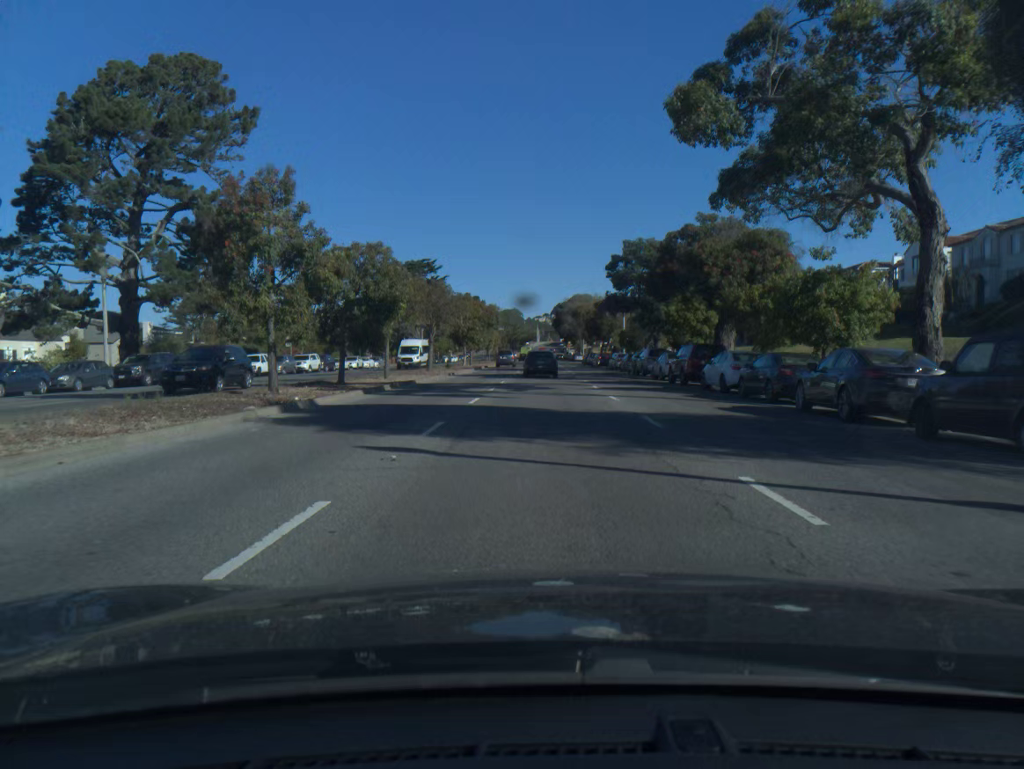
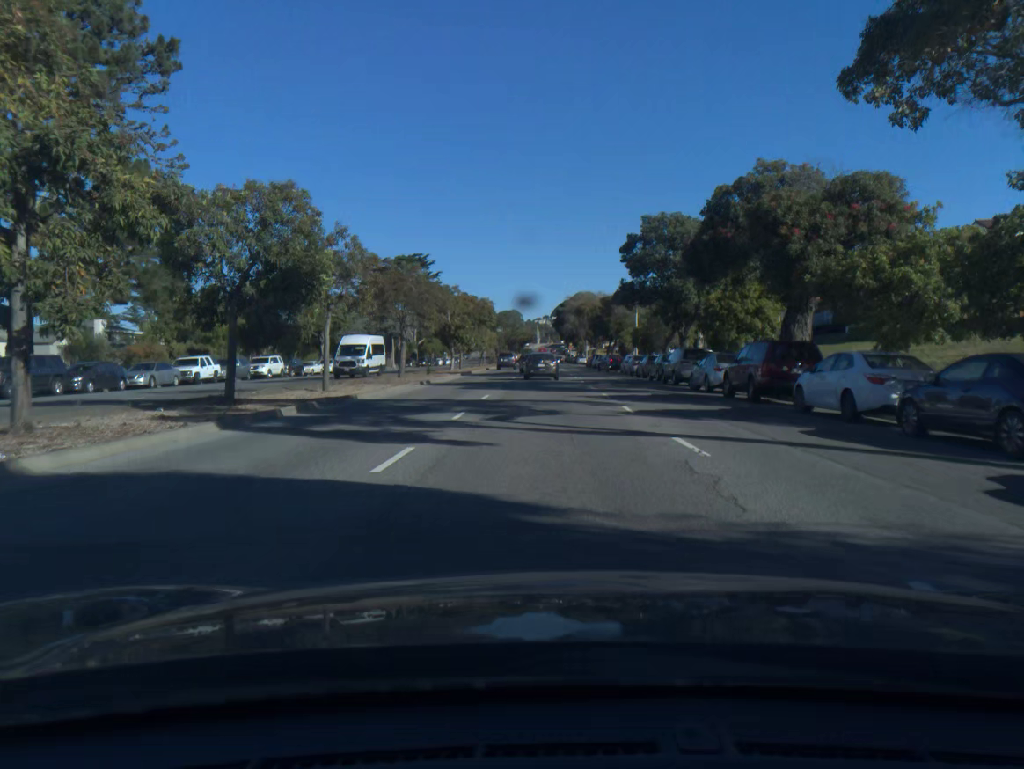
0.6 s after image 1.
(0.0, +10.8) m; 0°
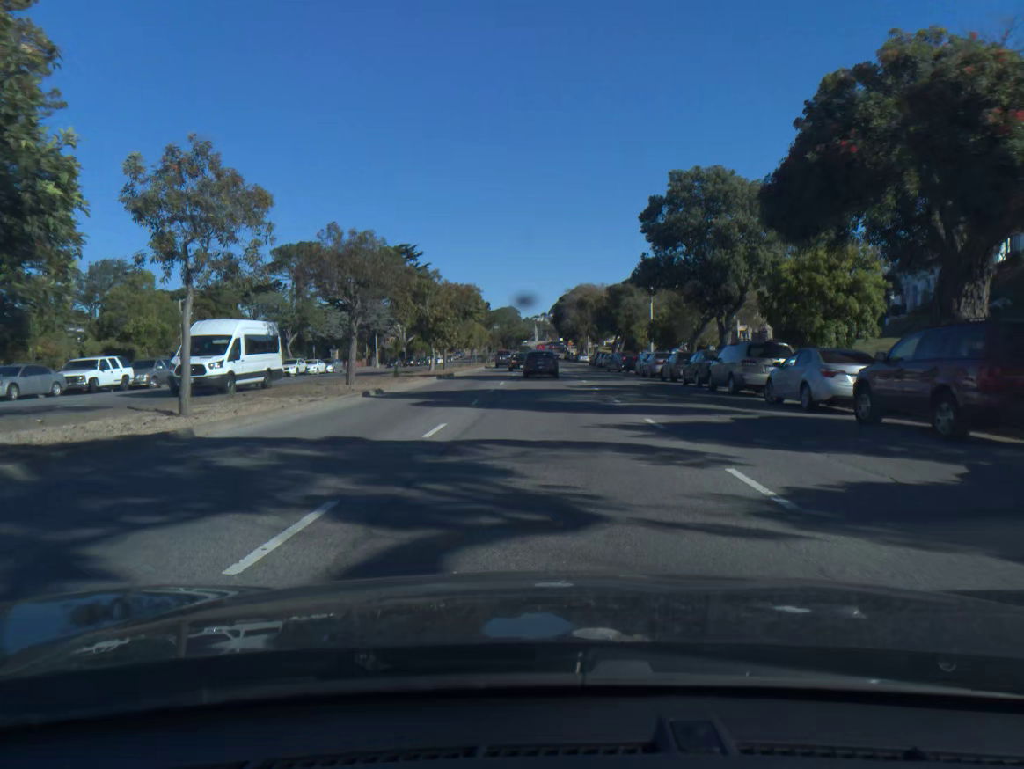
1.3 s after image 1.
(0.0, +10.7) m; 0°
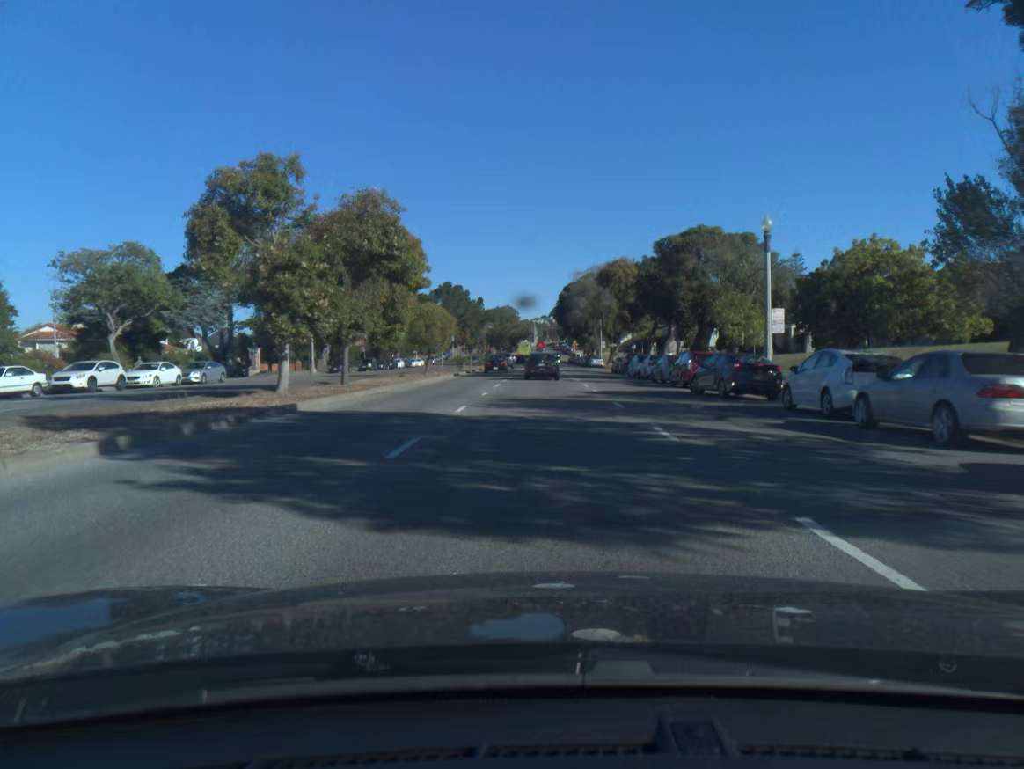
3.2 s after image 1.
(+0.1, +31.0) m; 0°
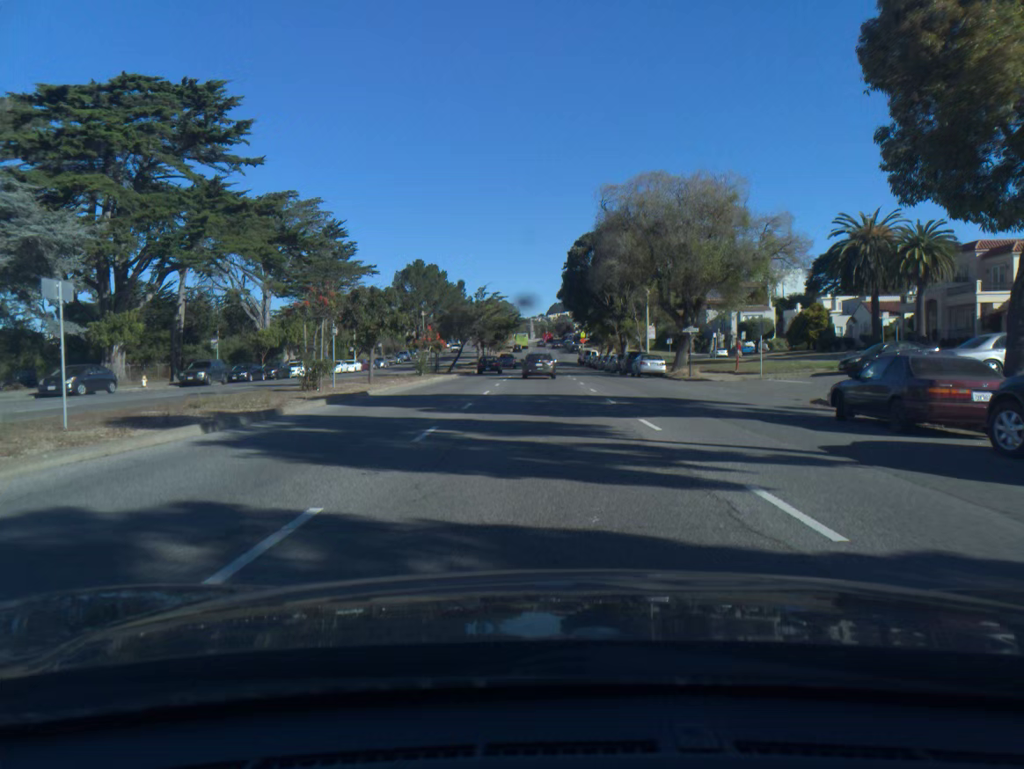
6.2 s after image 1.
(-0.1, +49.2) m; 0°
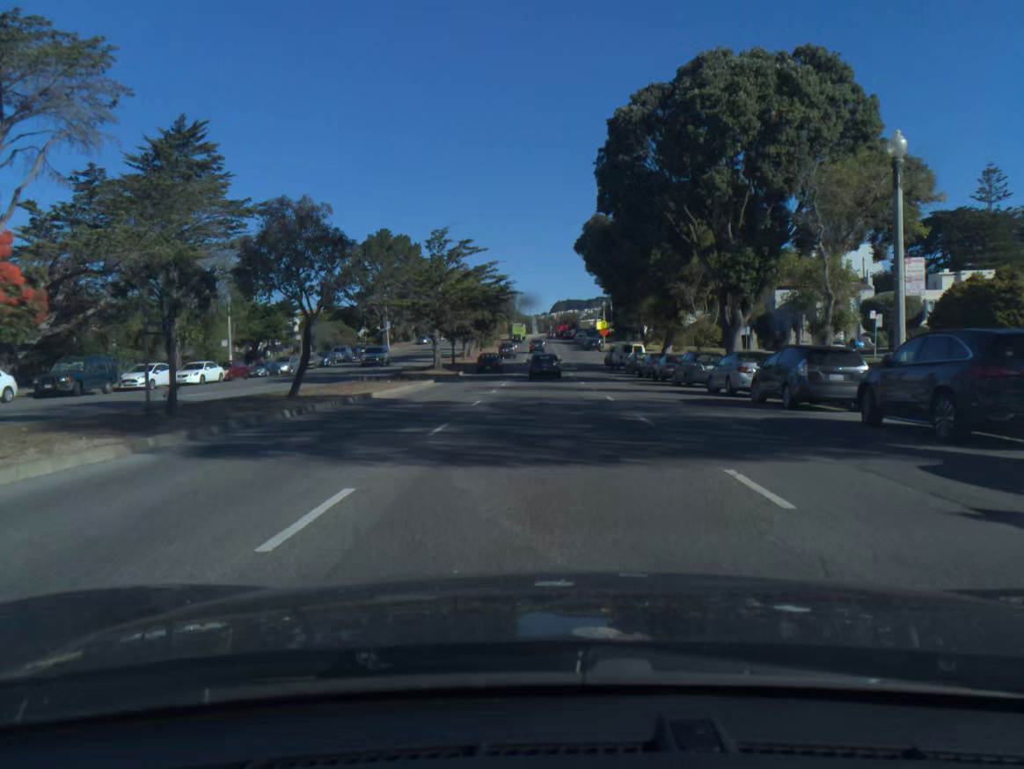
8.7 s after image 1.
(-0.2, +42.0) m; 0°
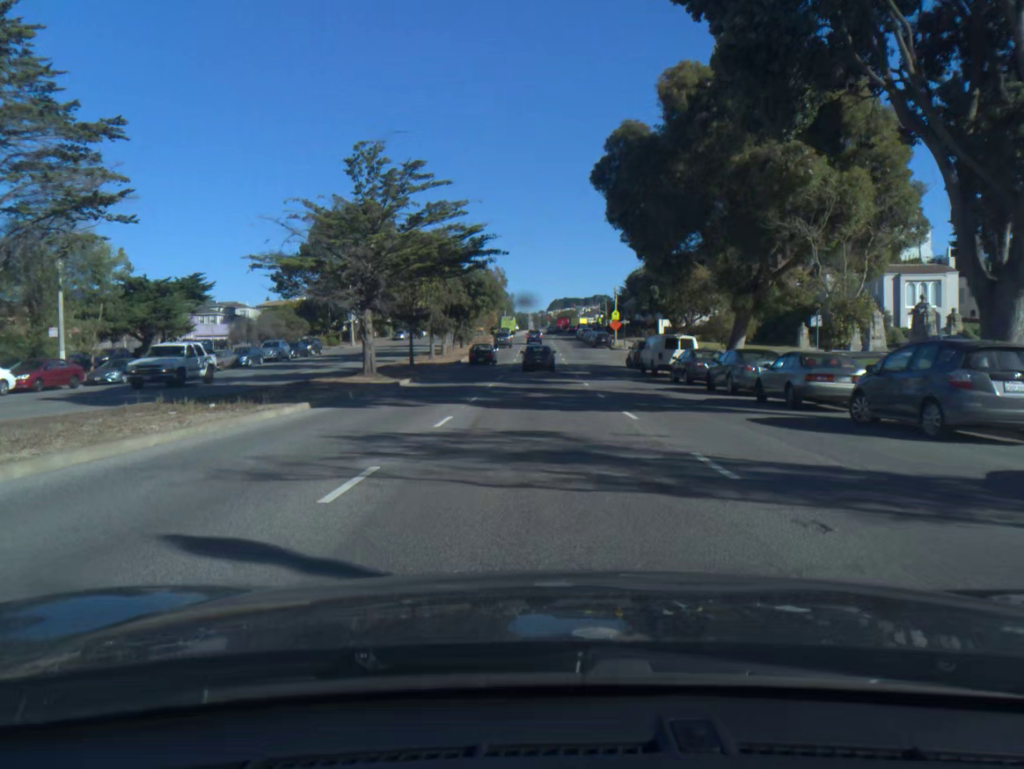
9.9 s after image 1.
(+0.1, +20.5) m; 0°
